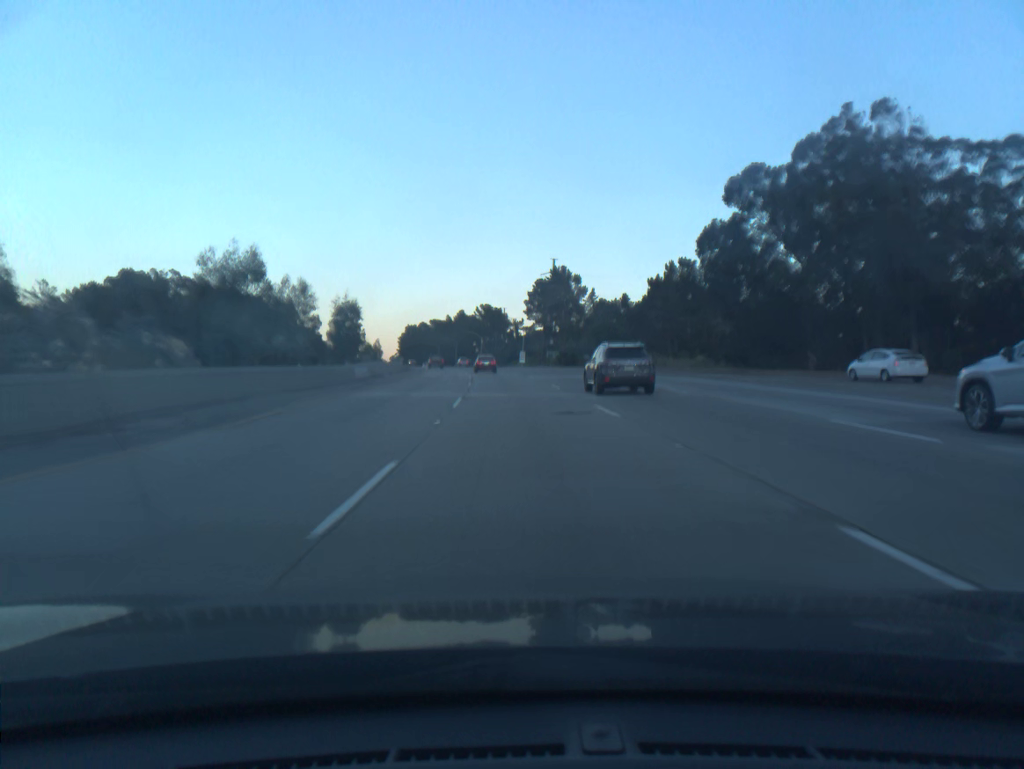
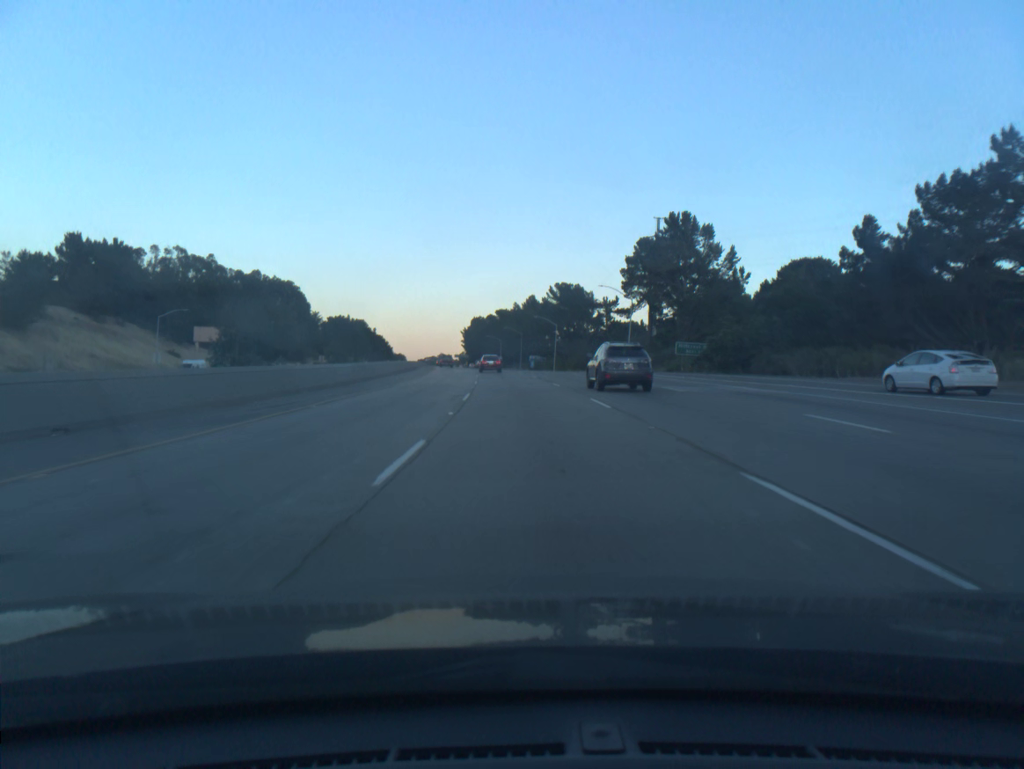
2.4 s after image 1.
(-3.3, +70.4) m; -5°
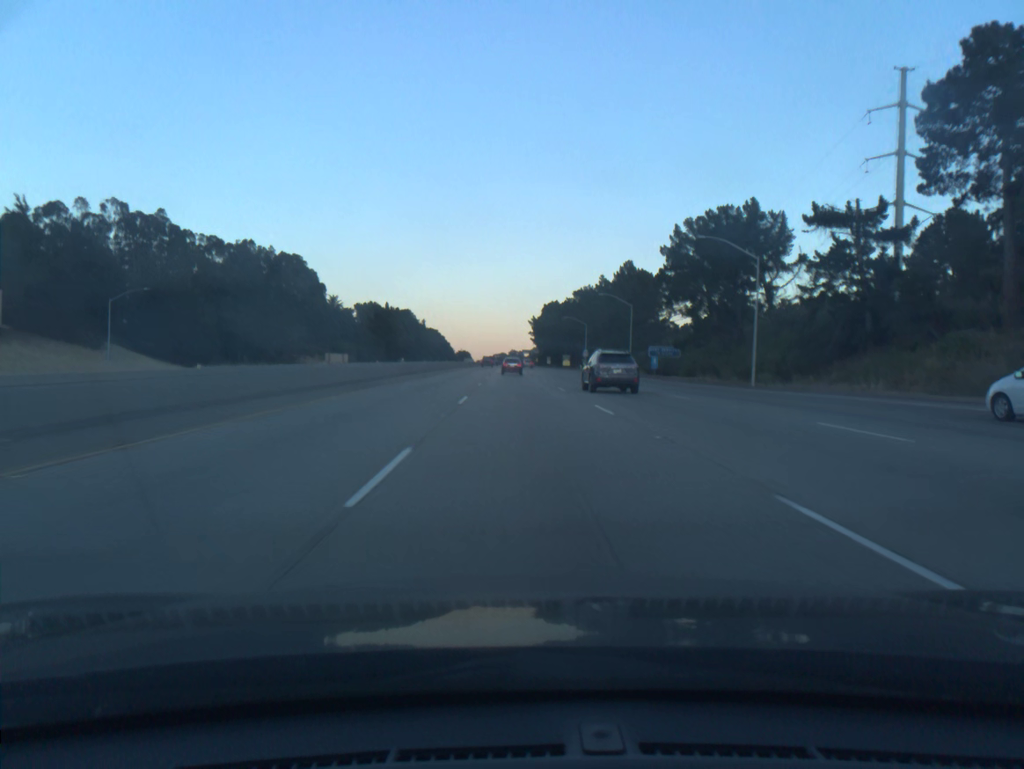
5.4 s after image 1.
(-4.3, +88.5) m; -5°
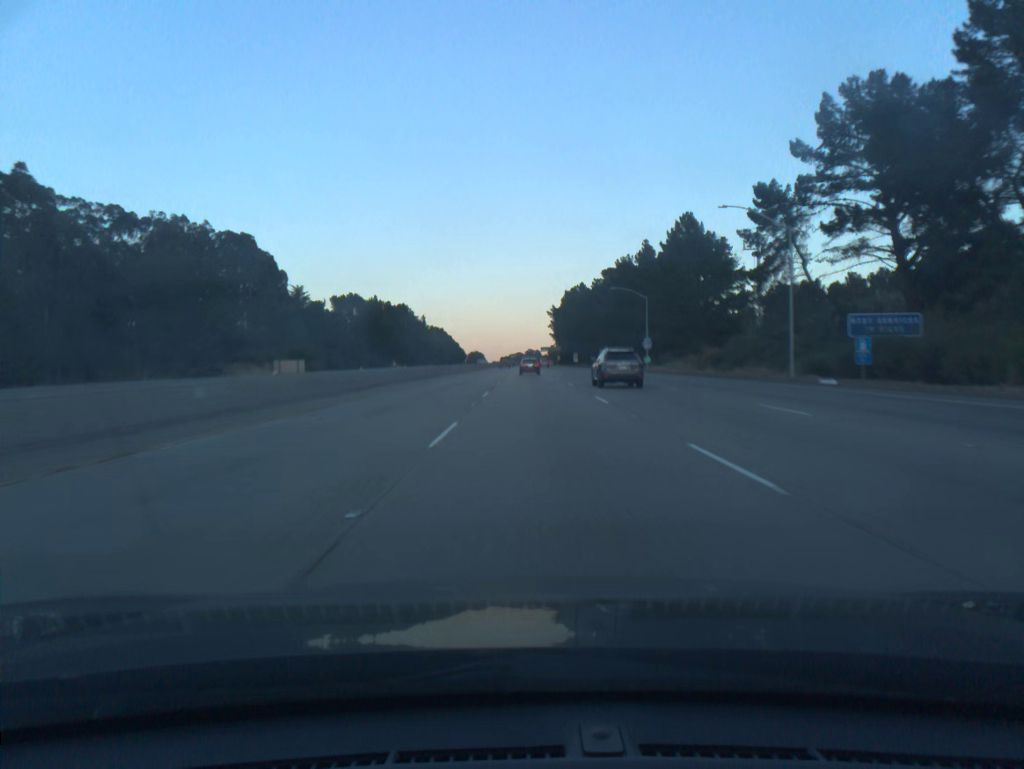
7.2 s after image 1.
(-0.8, +53.7) m; -1°
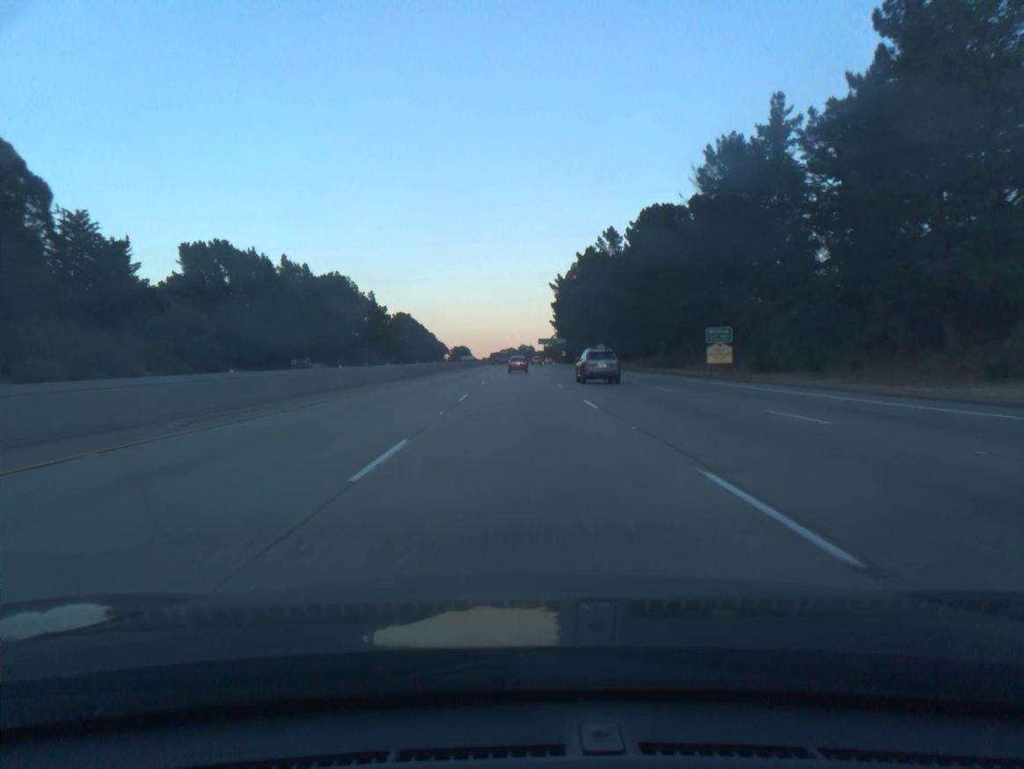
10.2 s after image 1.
(+0.8, +90.3) m; 0°
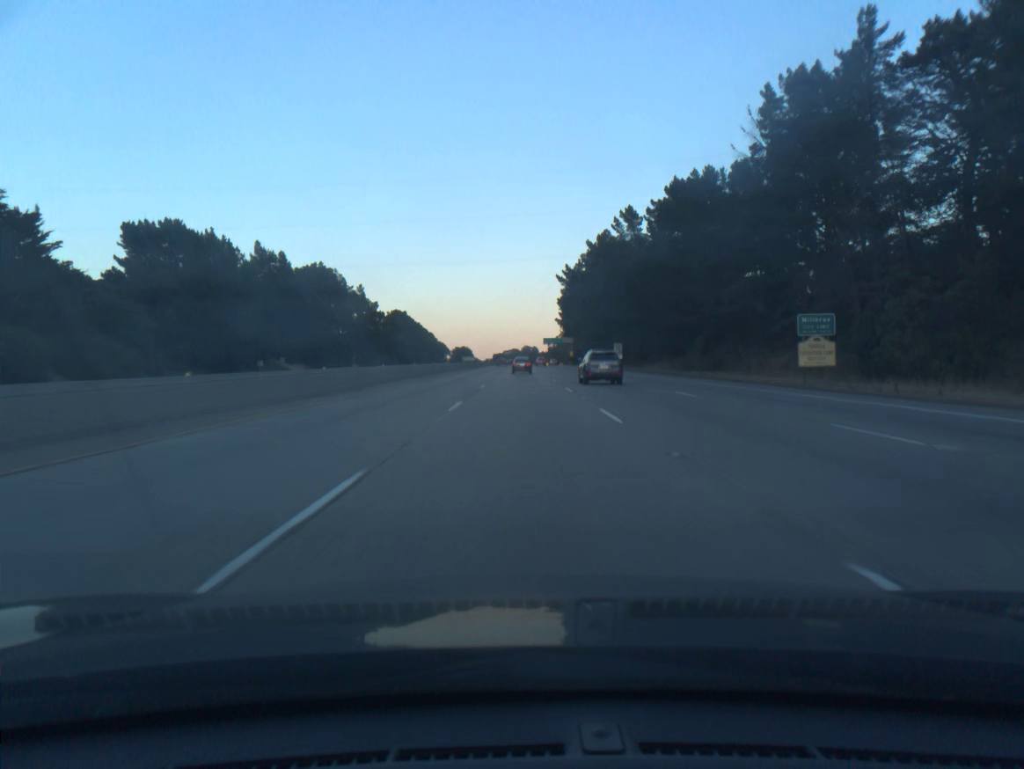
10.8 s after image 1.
(0.0, +18.2) m; 0°
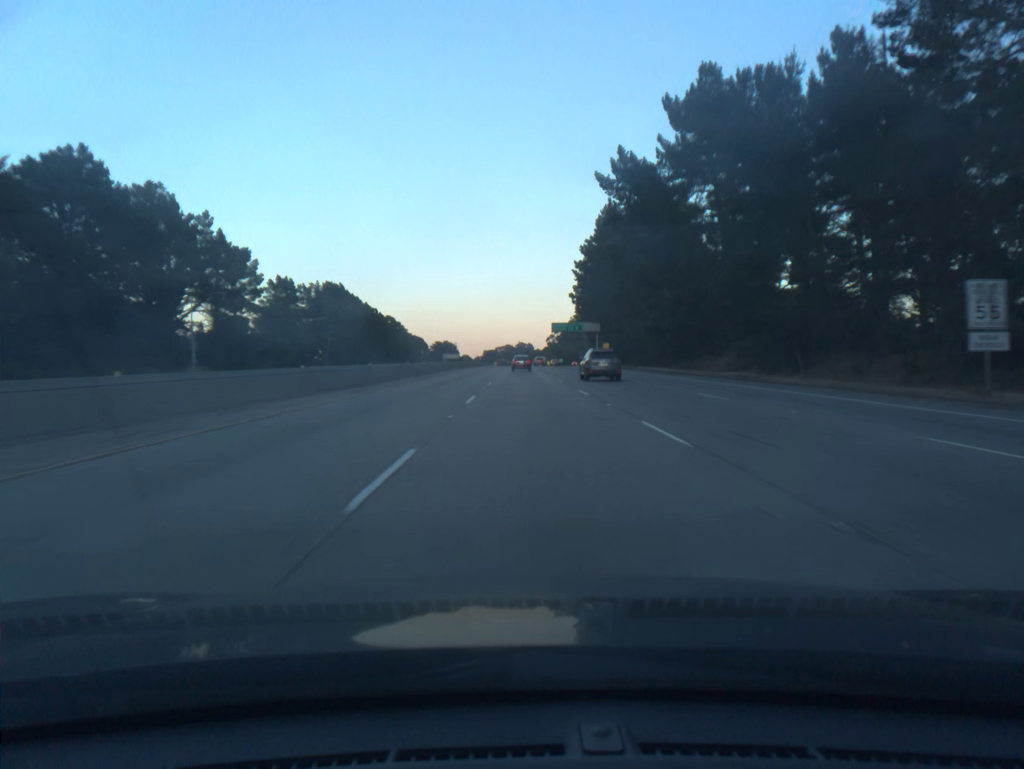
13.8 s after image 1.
(-0.1, +91.7) m; 0°
